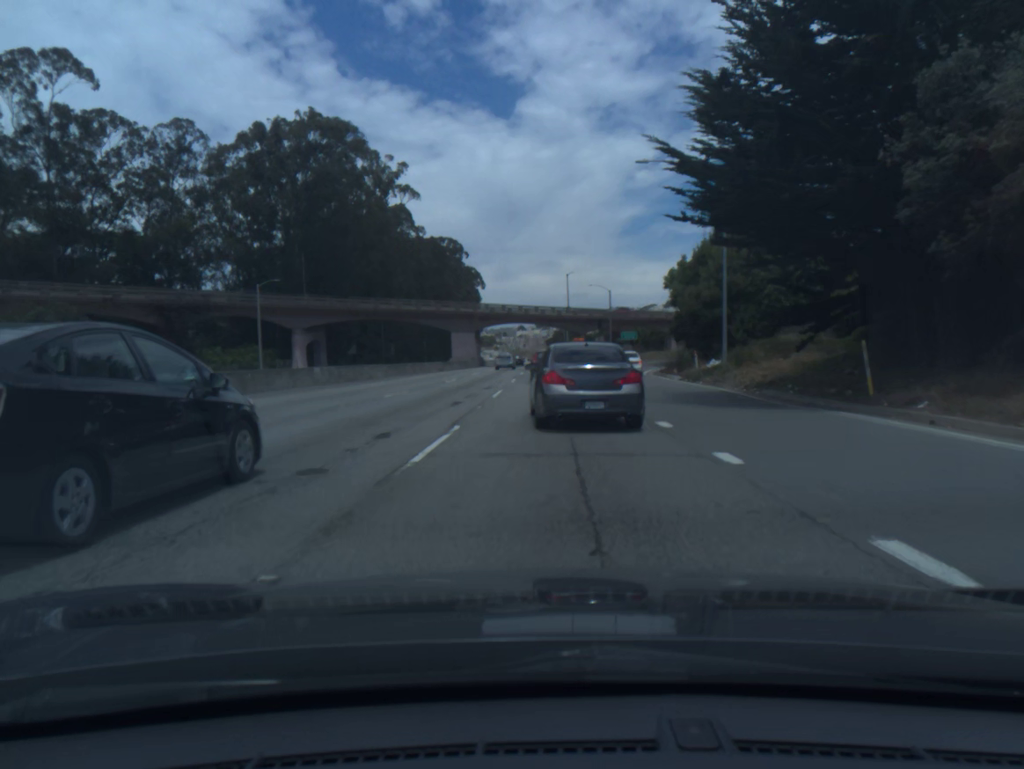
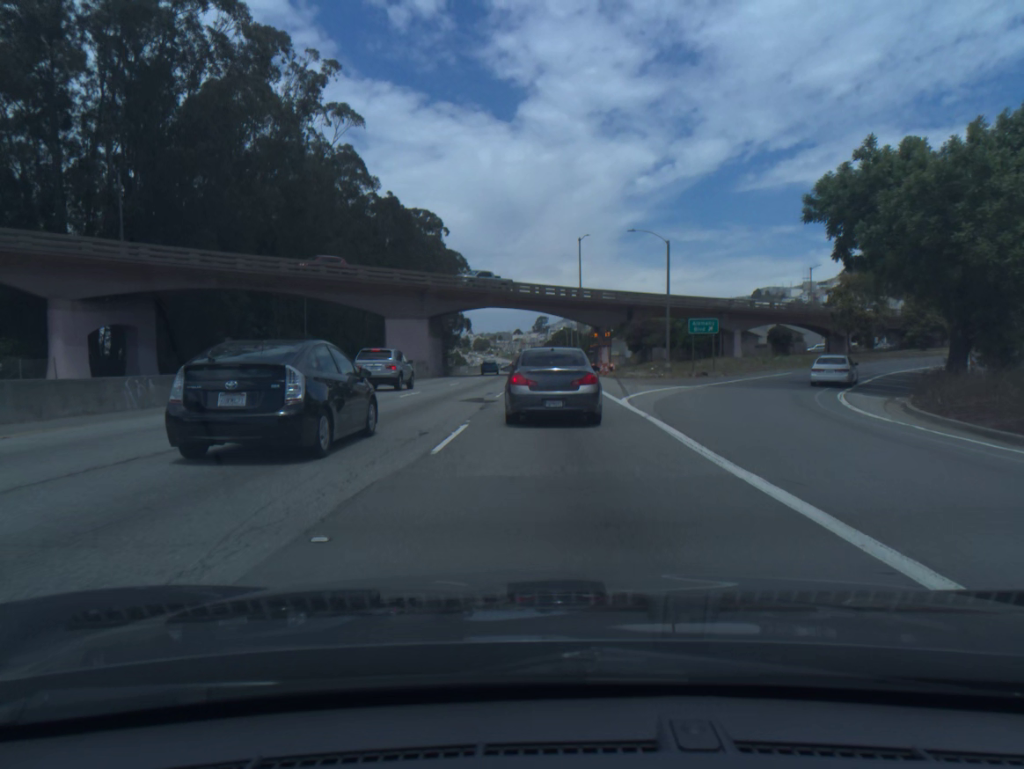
(-0.1, +42.3) m; 0°
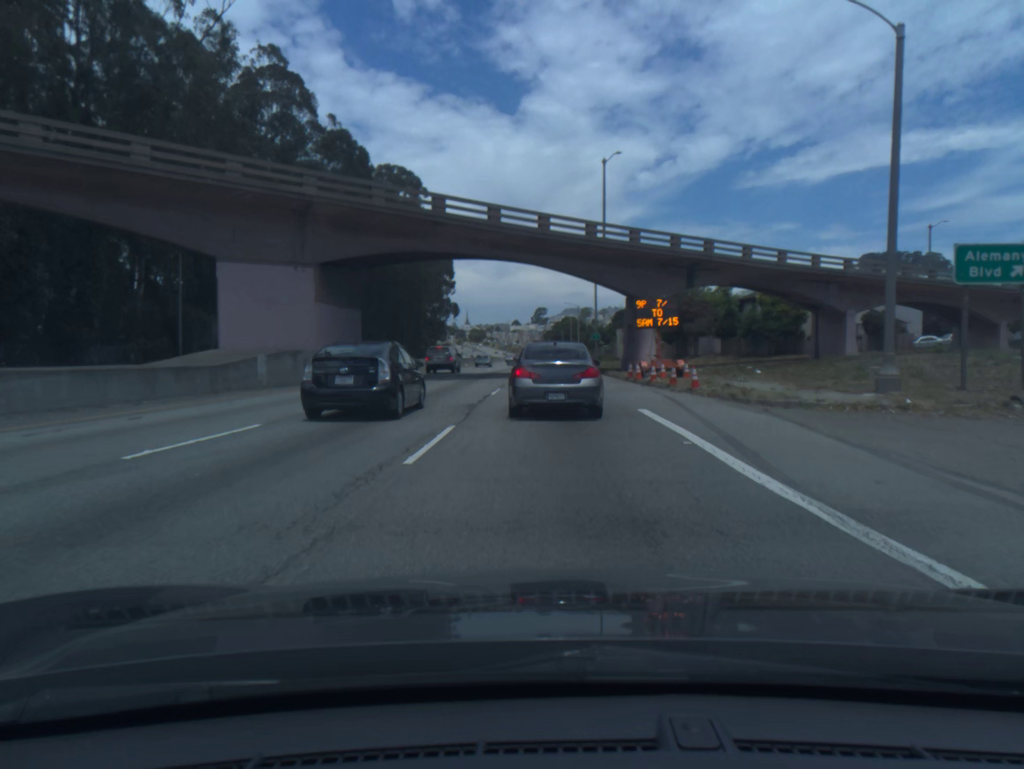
(0.0, +32.0) m; 0°
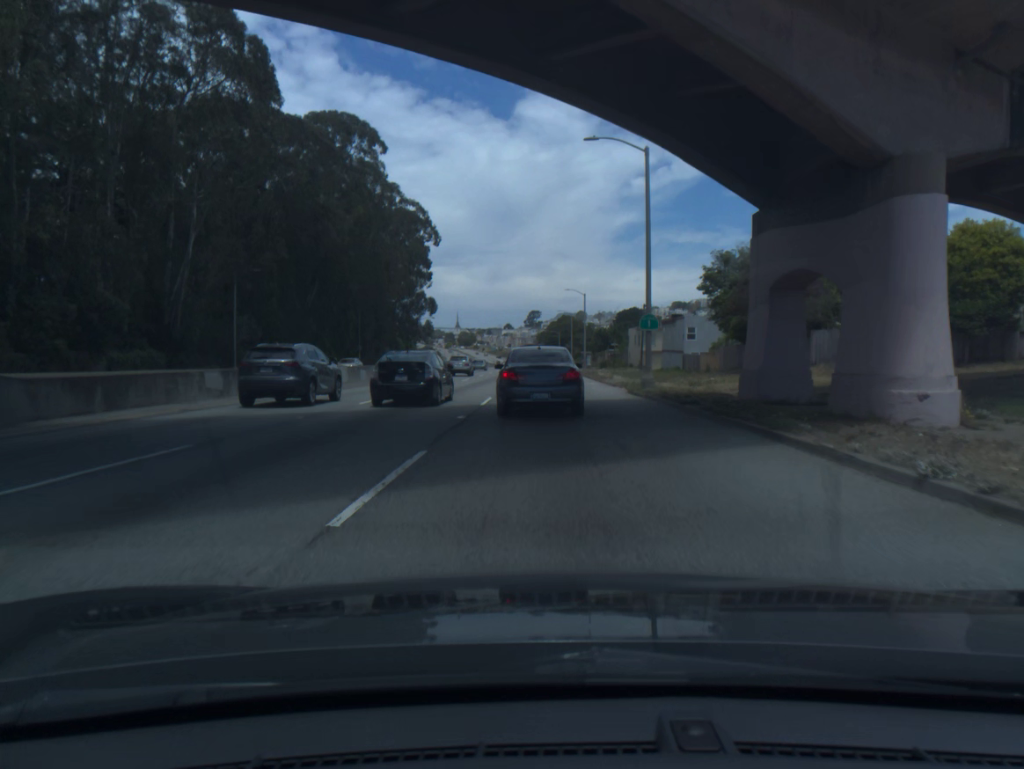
(+0.1, +32.0) m; 0°
